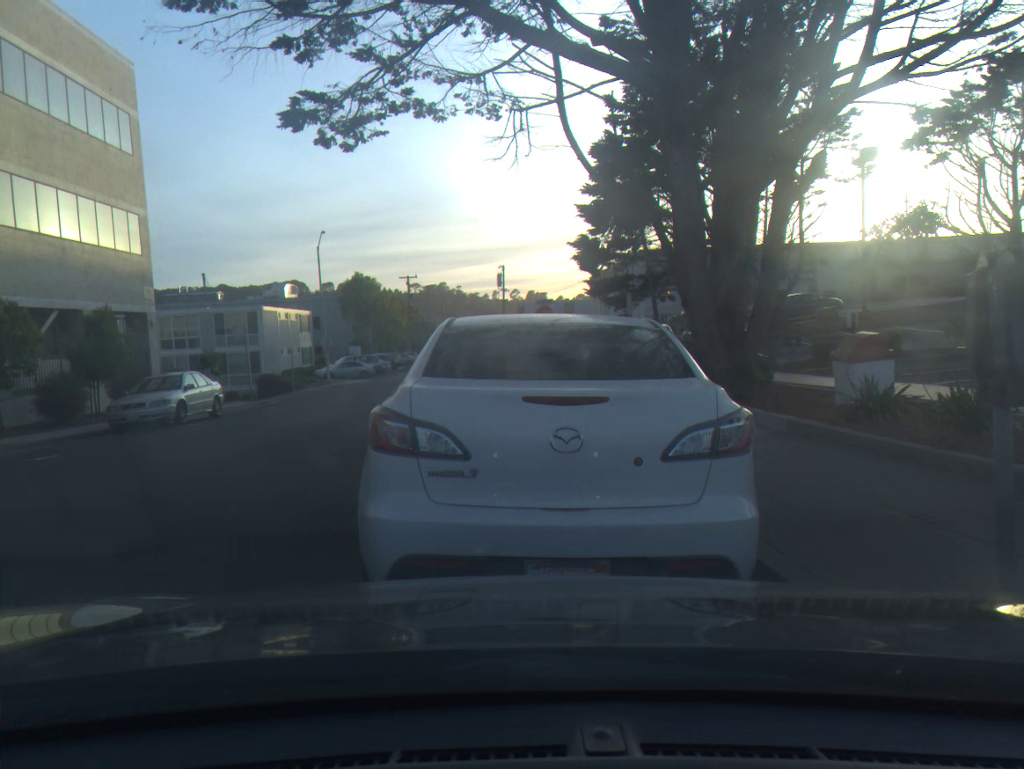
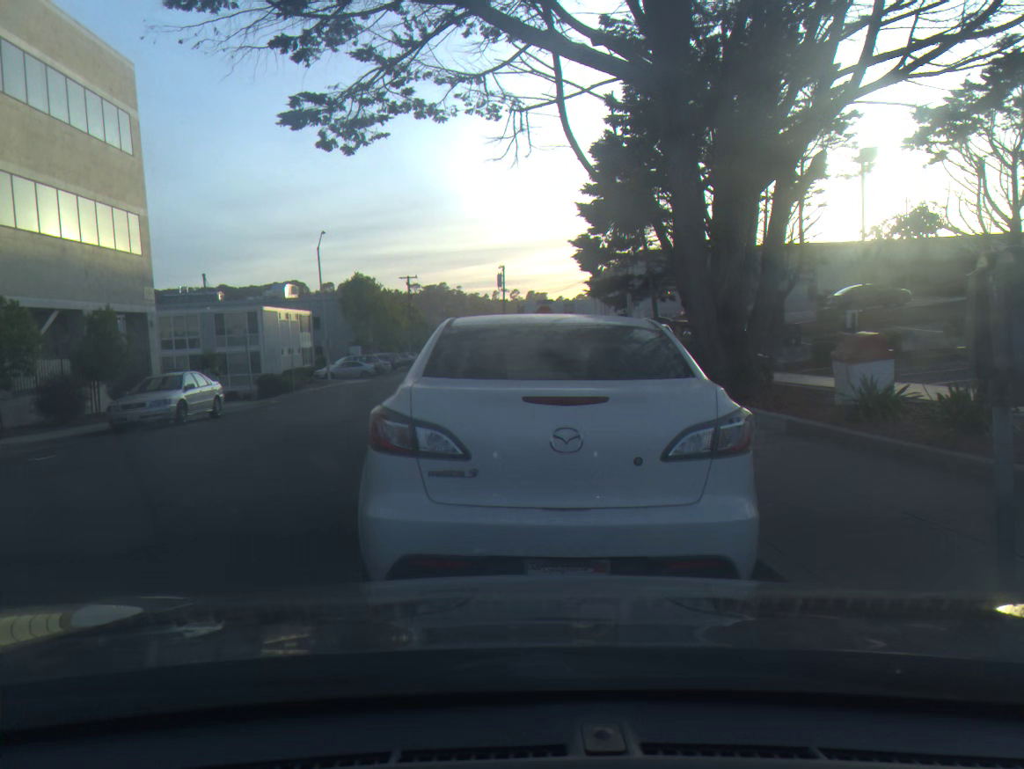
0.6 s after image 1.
(0.0, 0.0) m; 0°
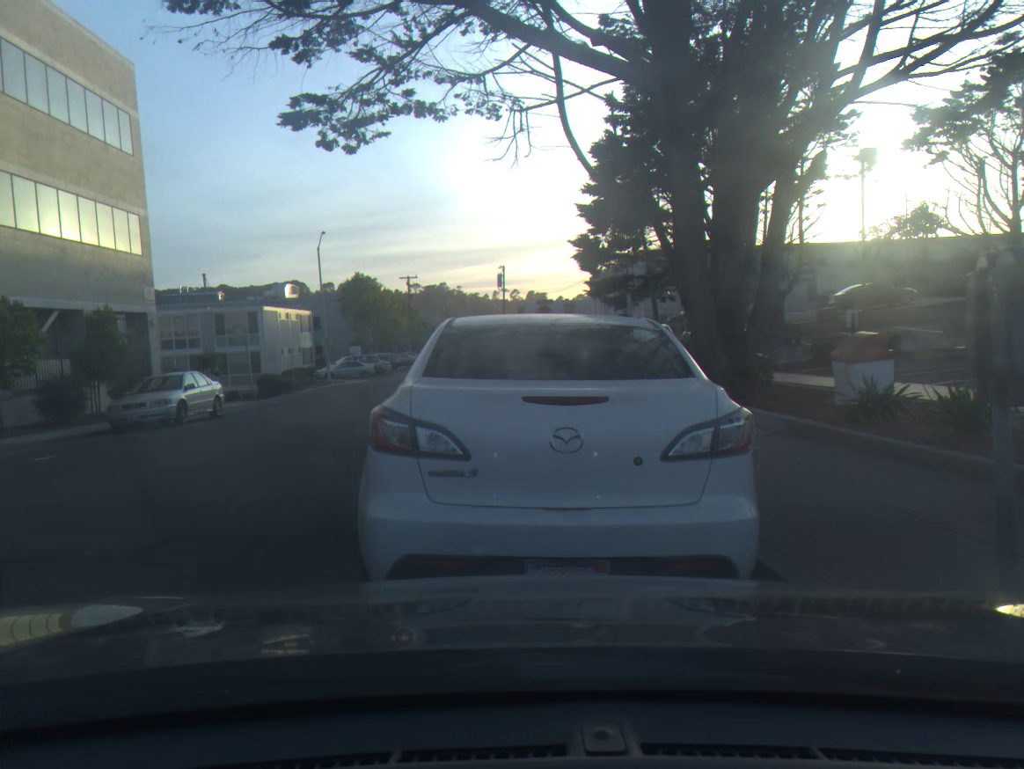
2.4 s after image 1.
(0.0, 0.0) m; 0°
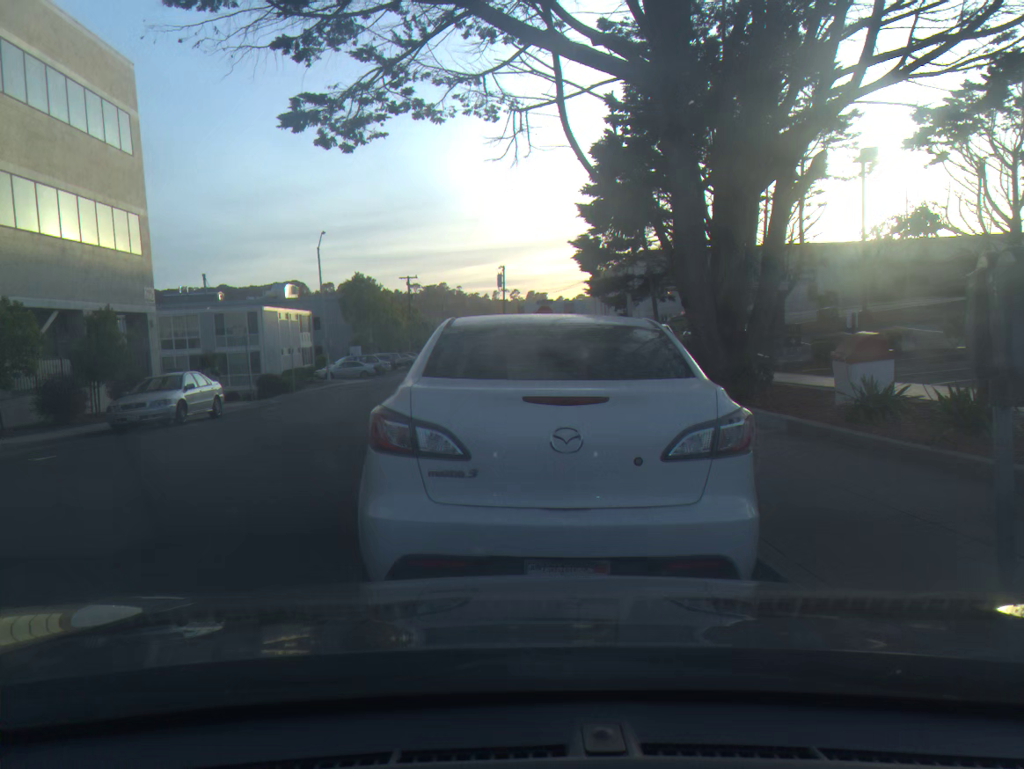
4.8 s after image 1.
(0.0, 0.0) m; 0°
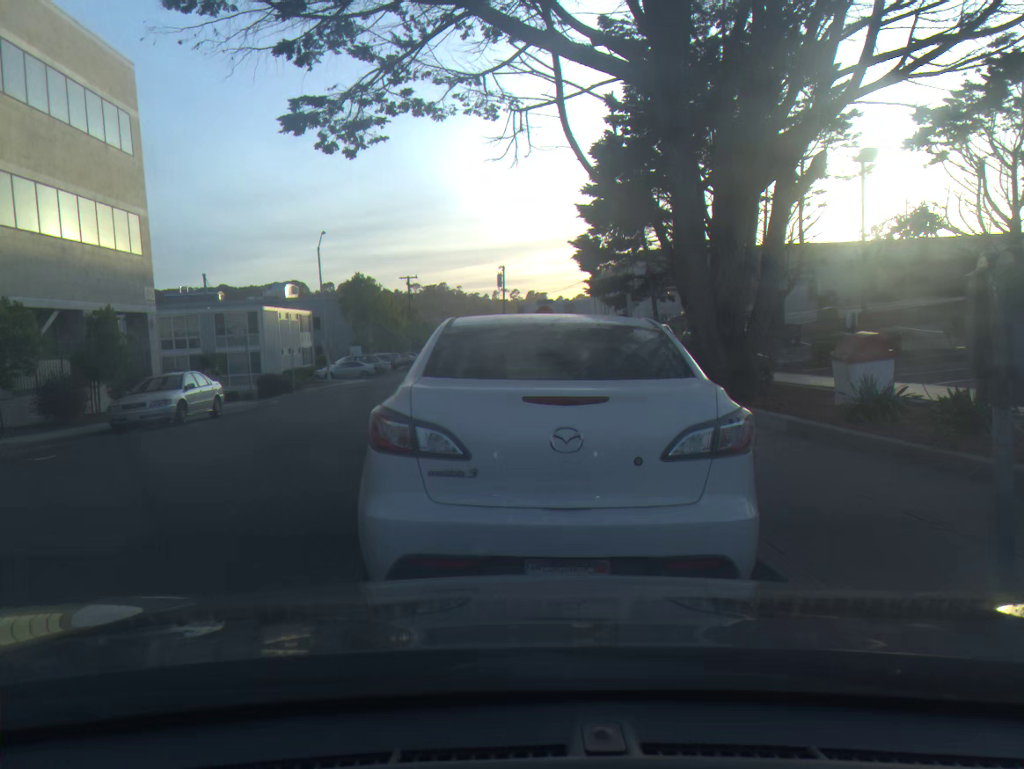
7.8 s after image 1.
(0.0, 0.0) m; 0°
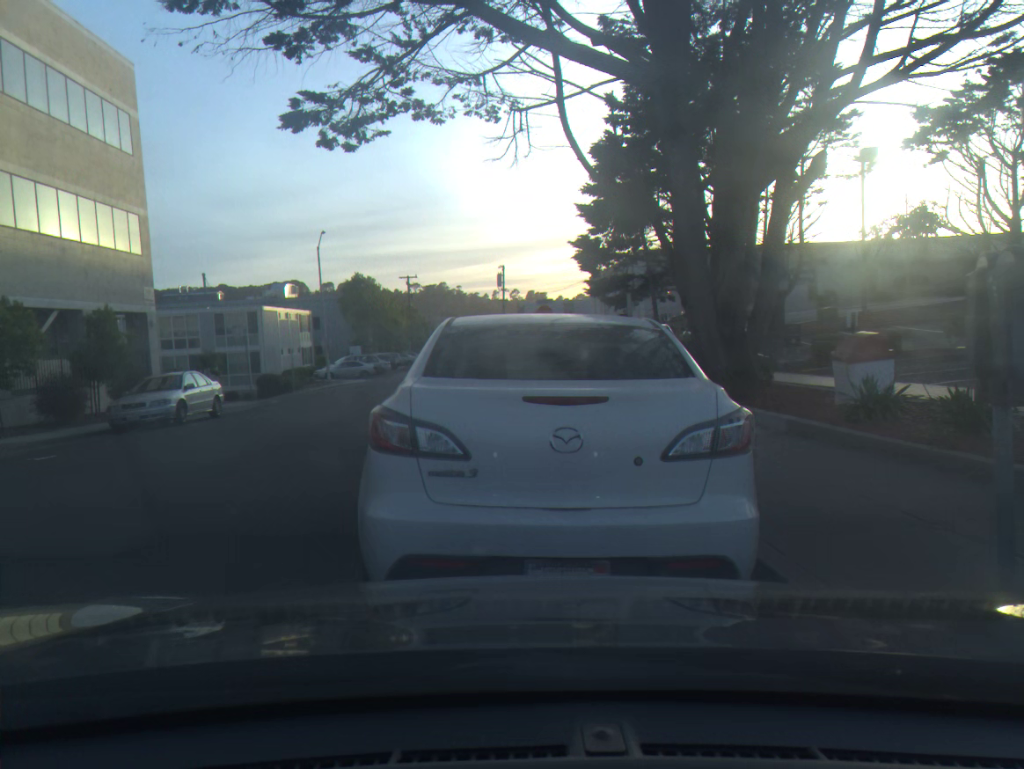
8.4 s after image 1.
(0.0, 0.0) m; 0°
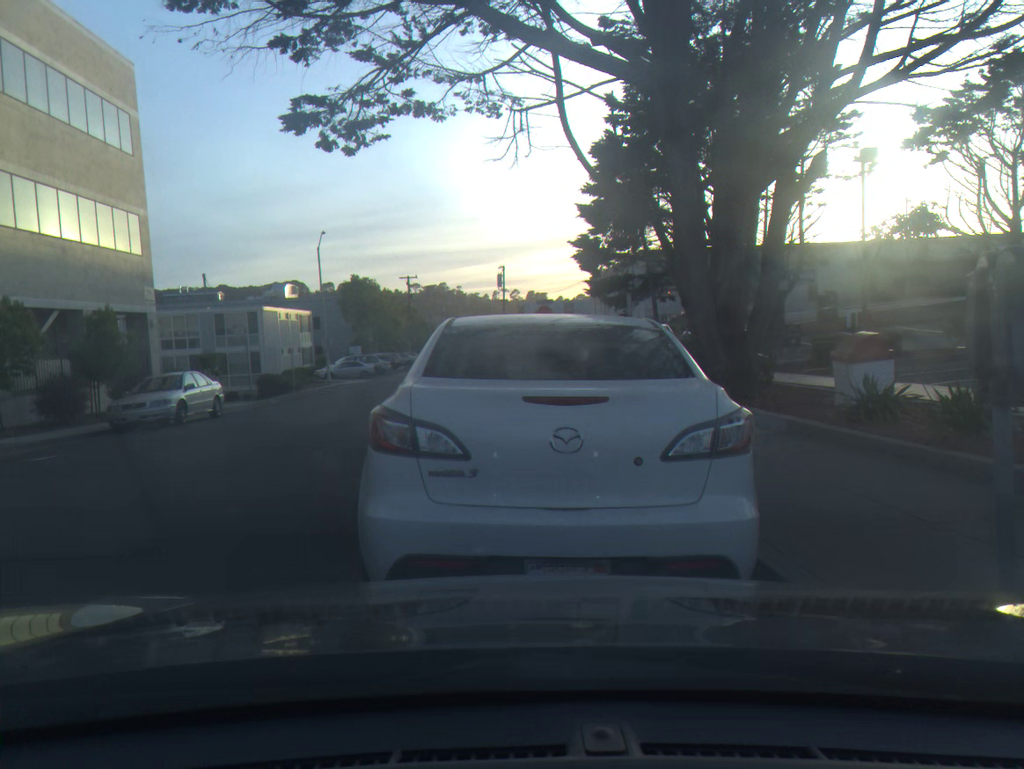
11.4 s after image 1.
(0.0, 0.0) m; 0°
